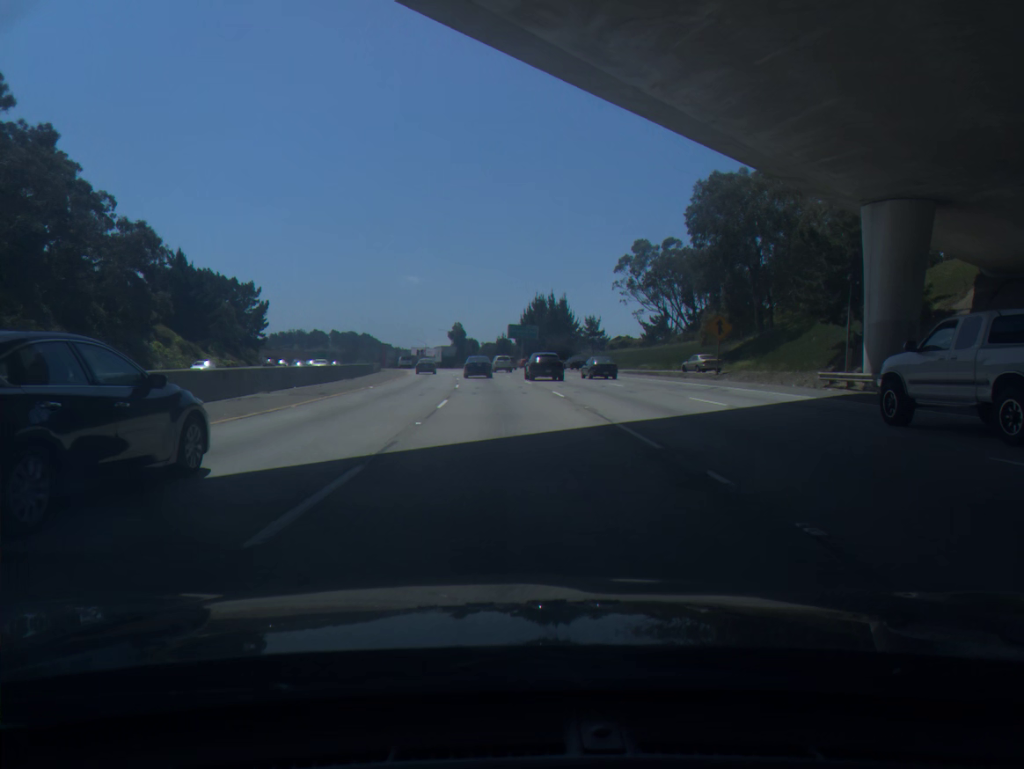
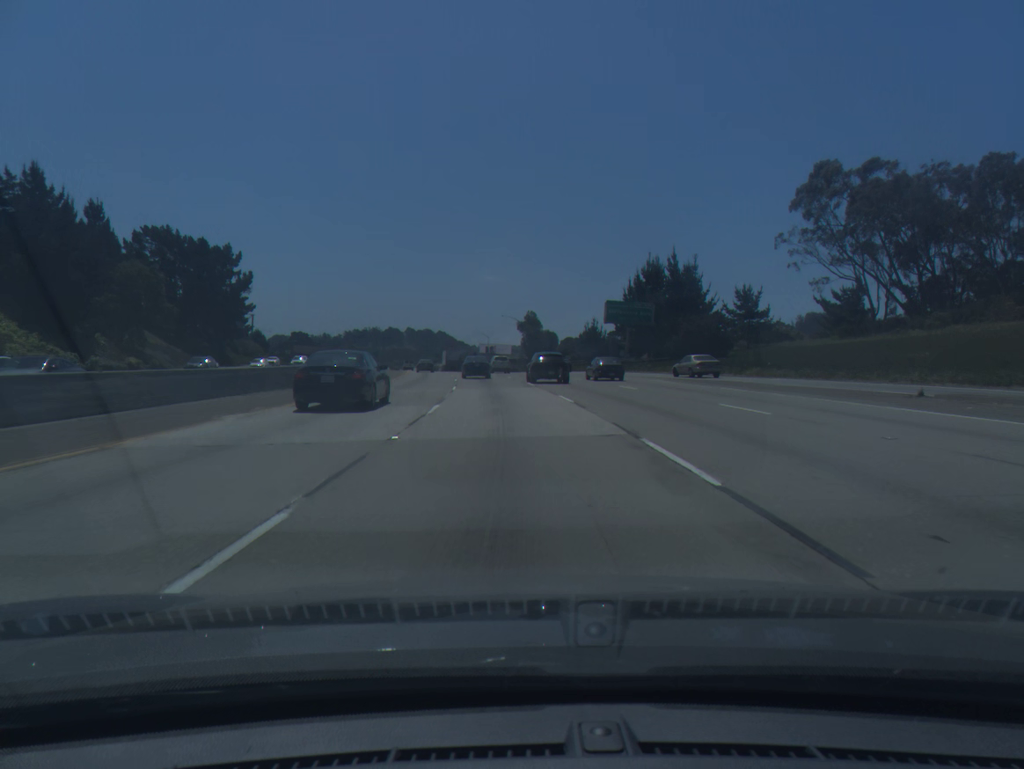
(-3.0, +60.9) m; -6°
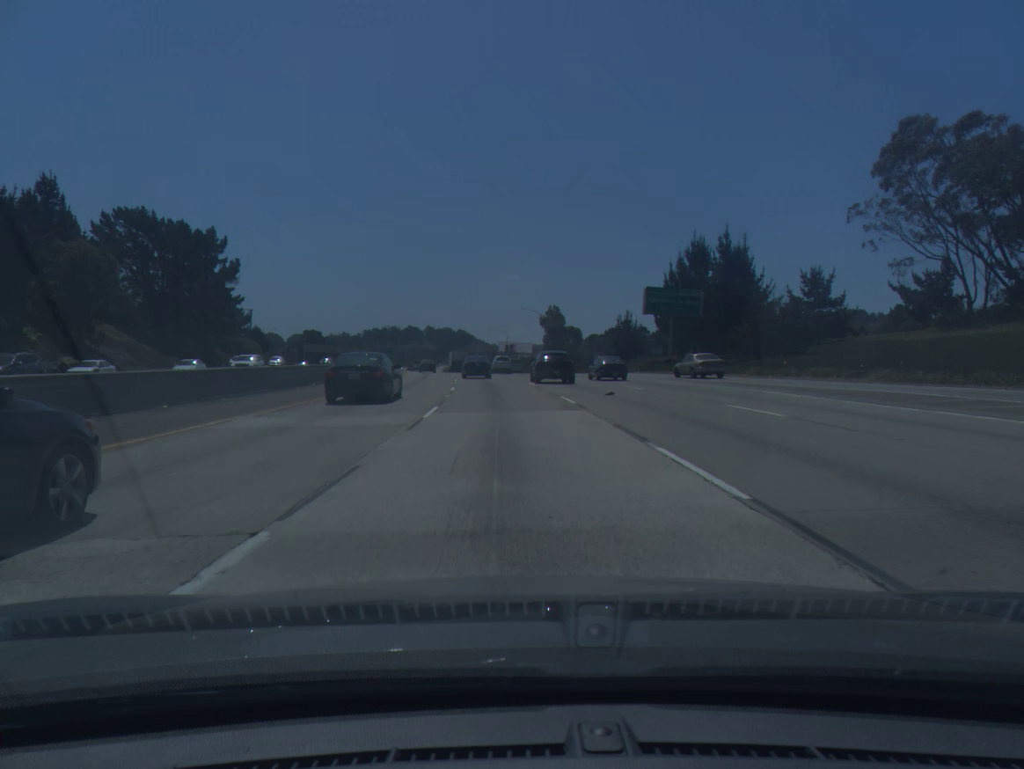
(-0.2, +15.3) m; -2°
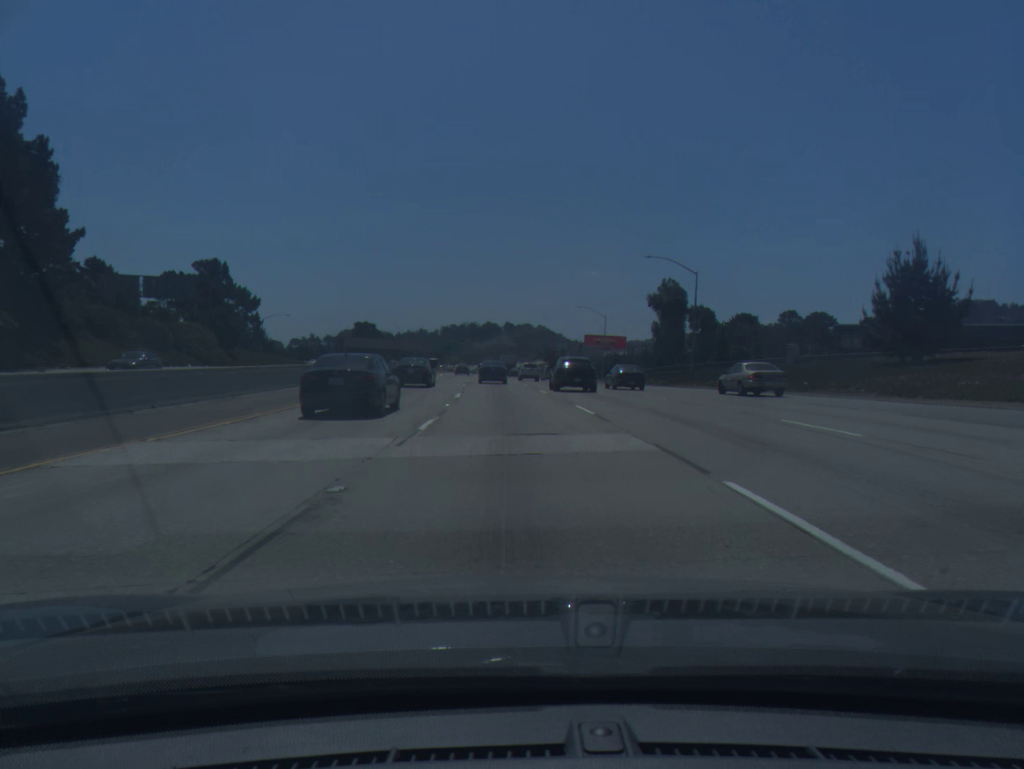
(-3.2, +61.1) m; -6°
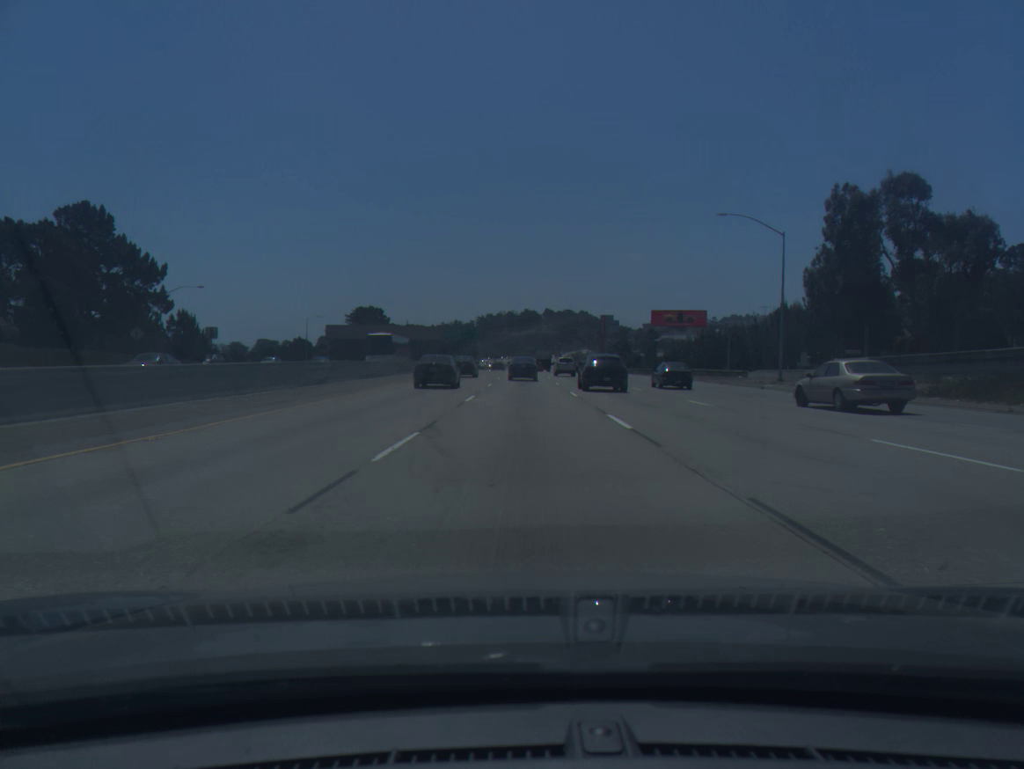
(-2.0, +62.2) m; -3°
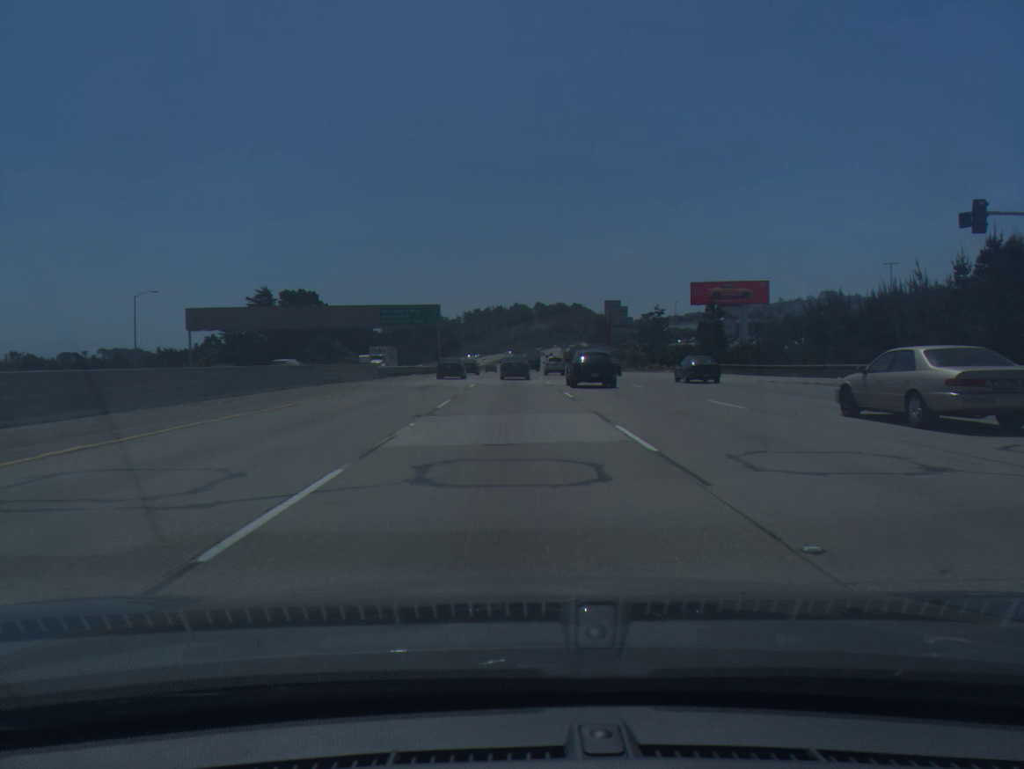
(+0.6, +62.8) m; +1°
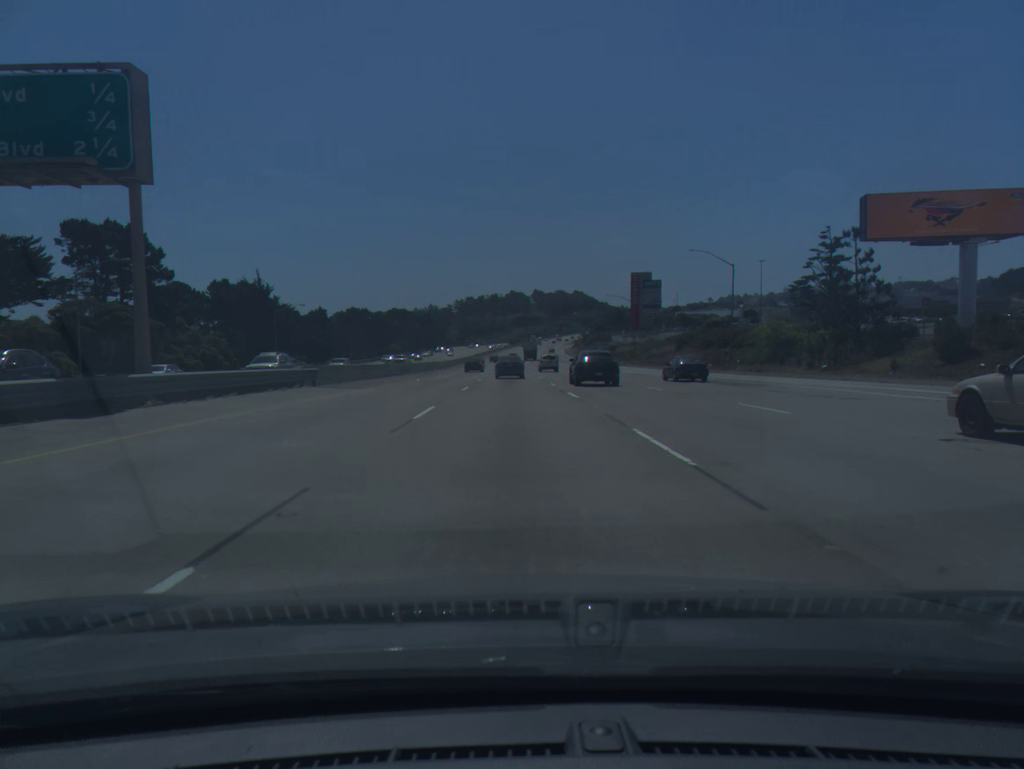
(-0.4, +77.7) m; 0°
